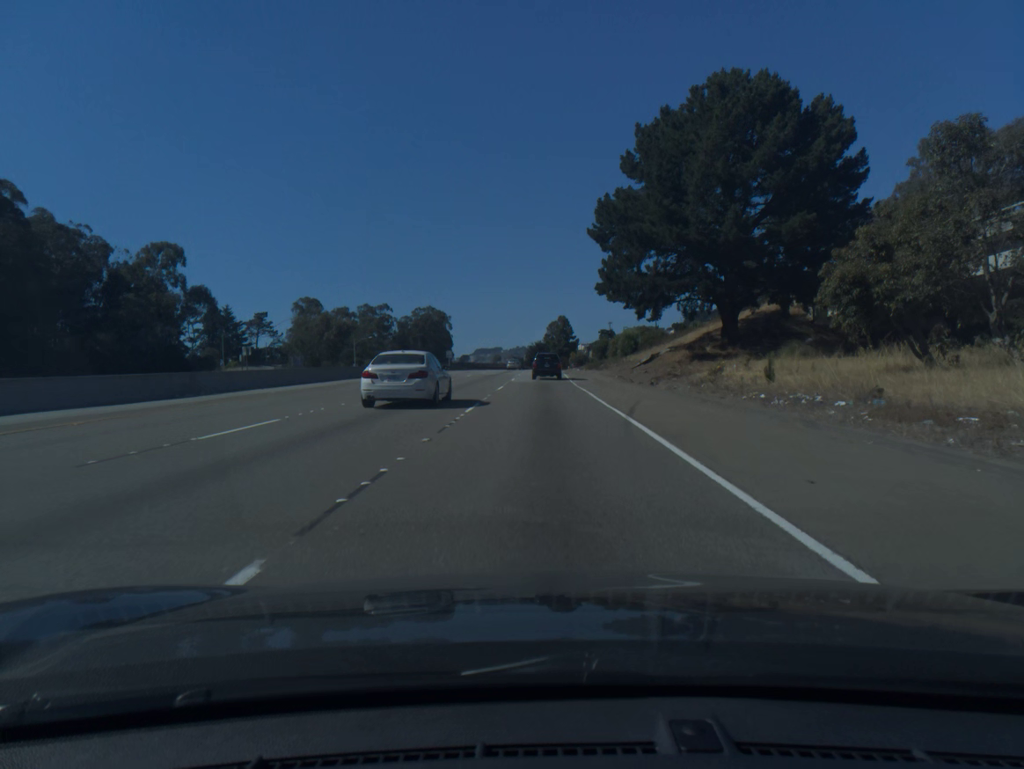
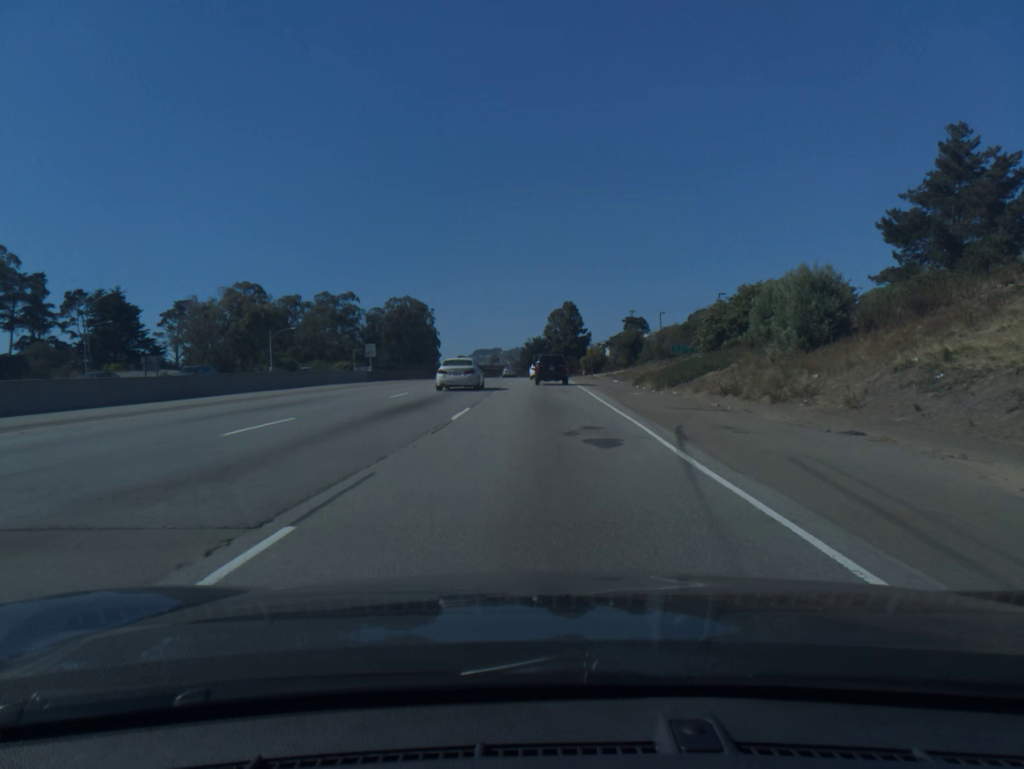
(0.0, +58.5) m; 0°
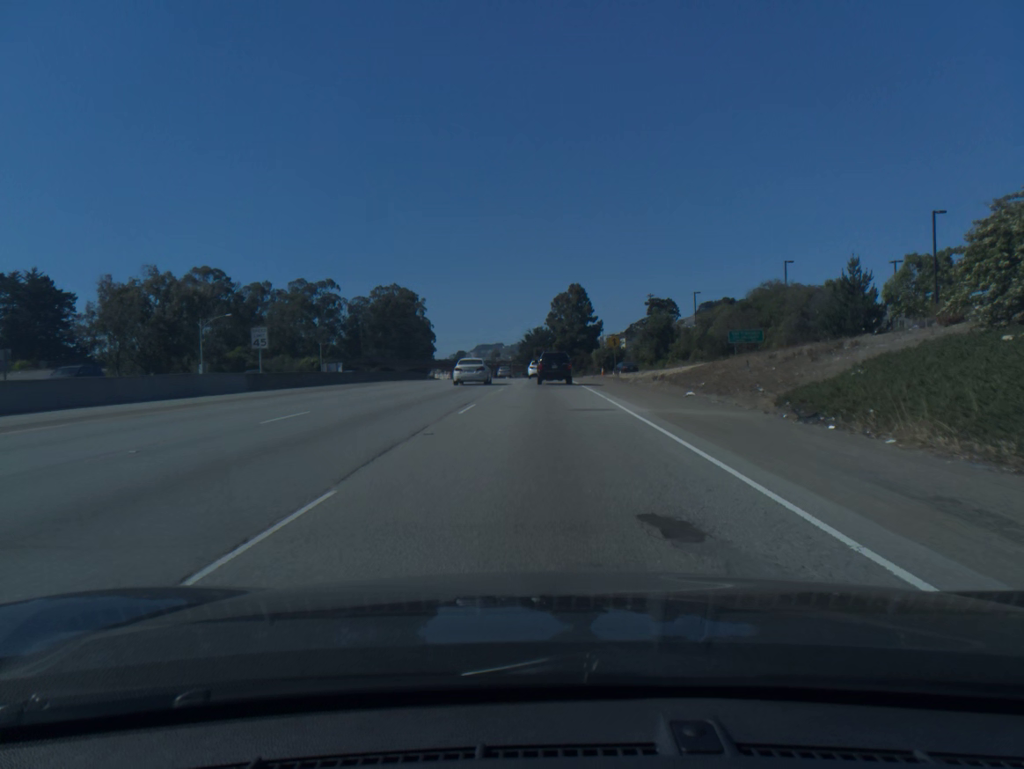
(0.0, +28.0) m; 0°
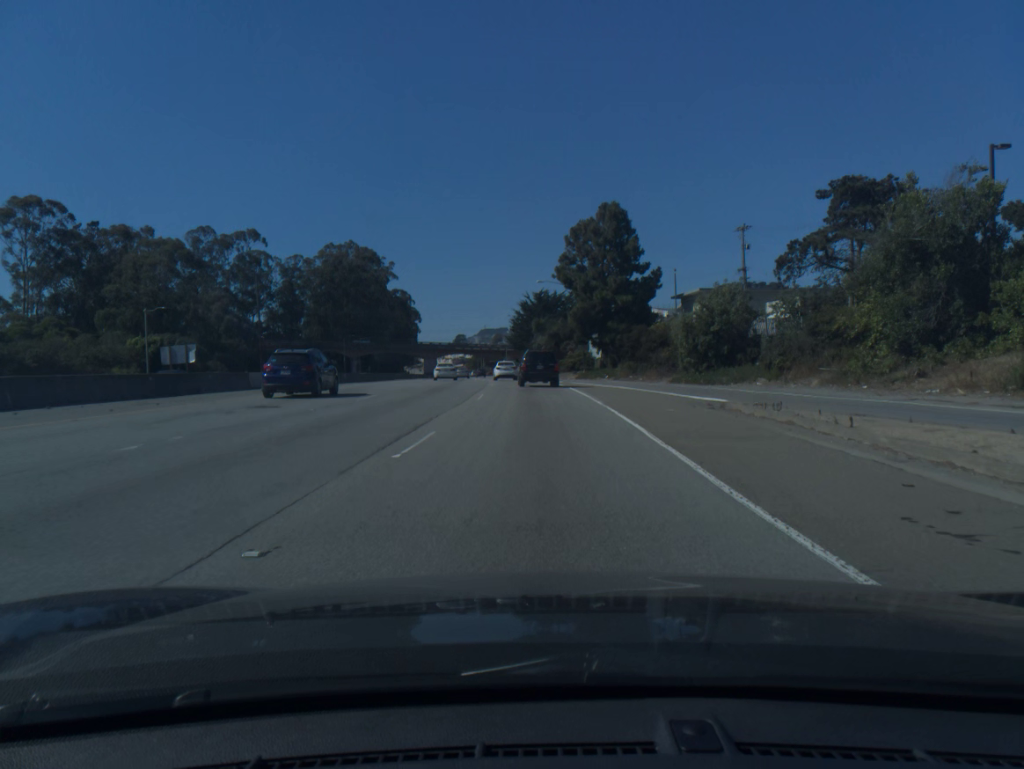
(-0.1, +66.3) m; 0°
